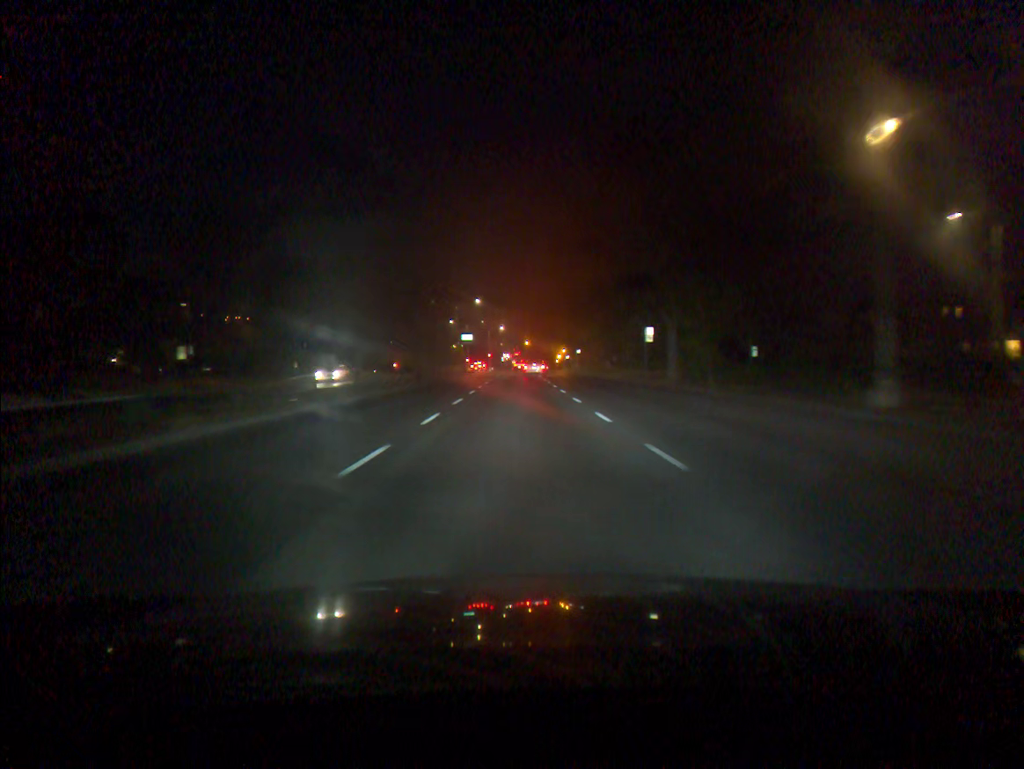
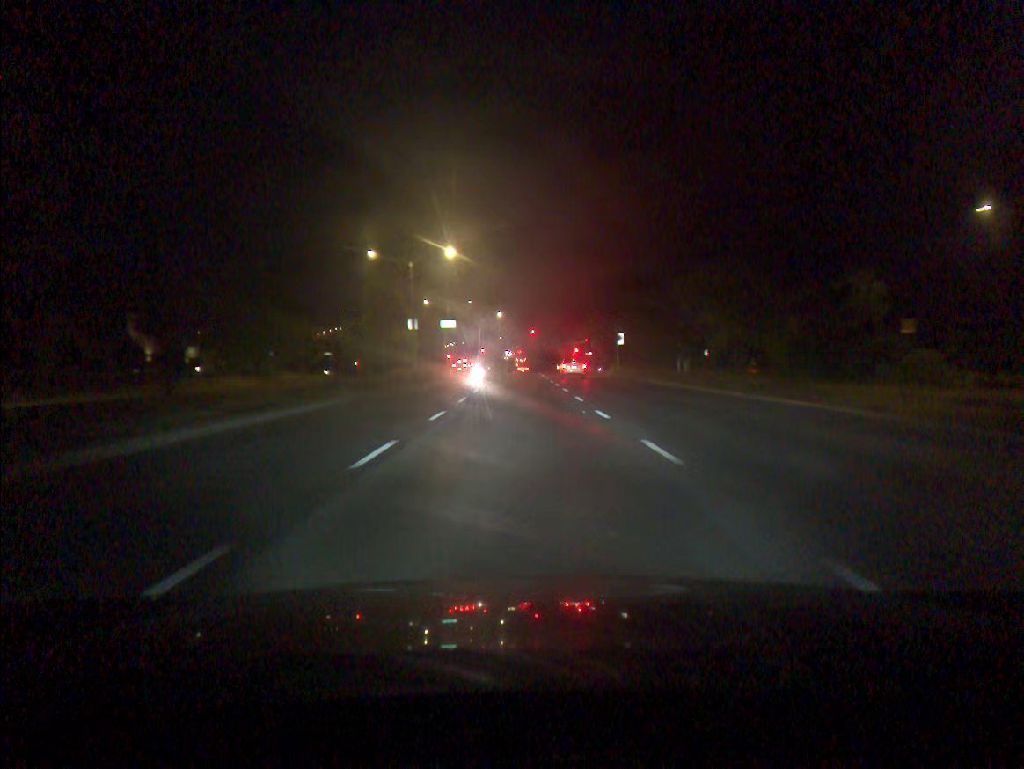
(-0.1, +43.0) m; 0°
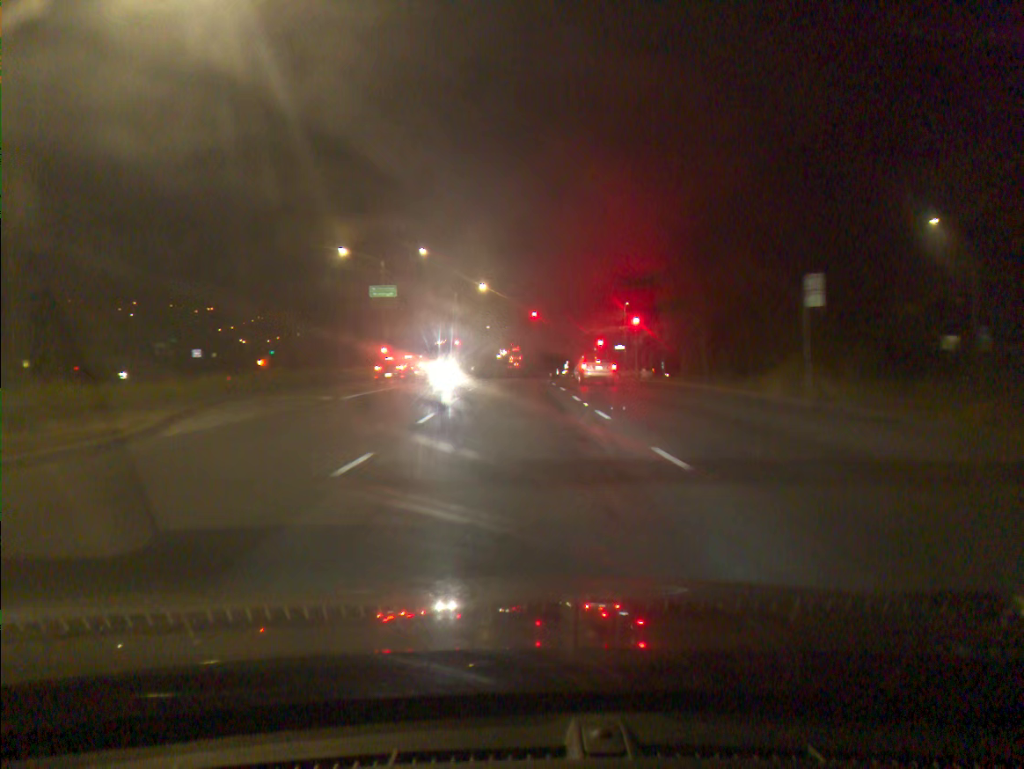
(+0.1, +45.0) m; 0°
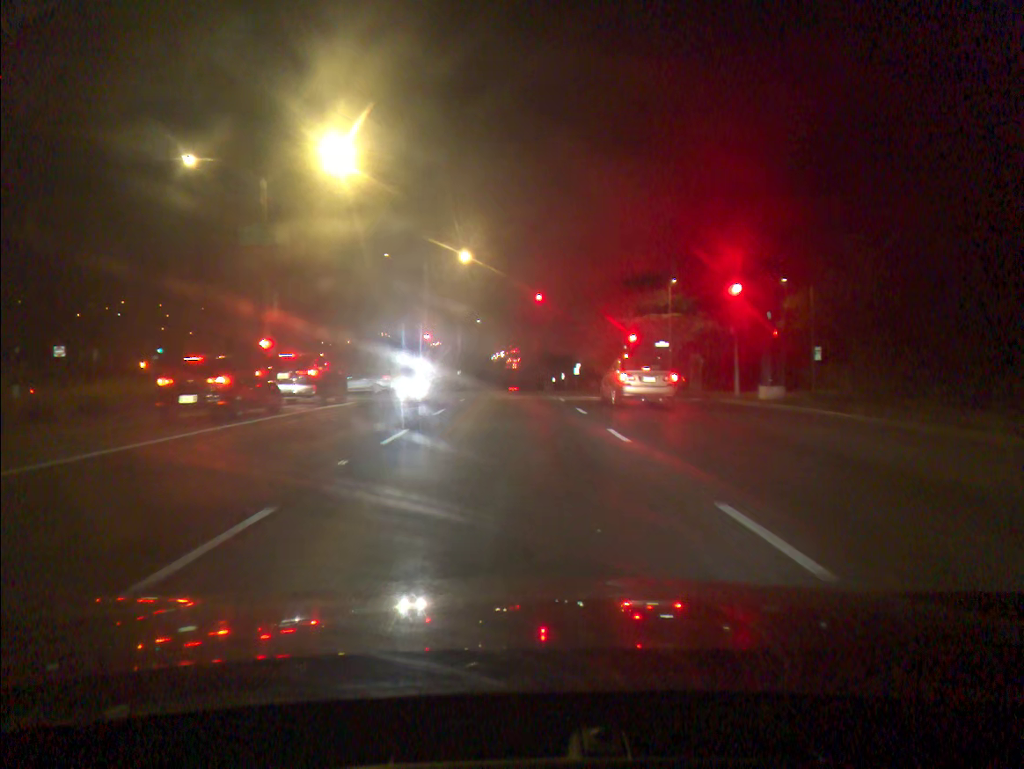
(0.0, +25.9) m; 0°
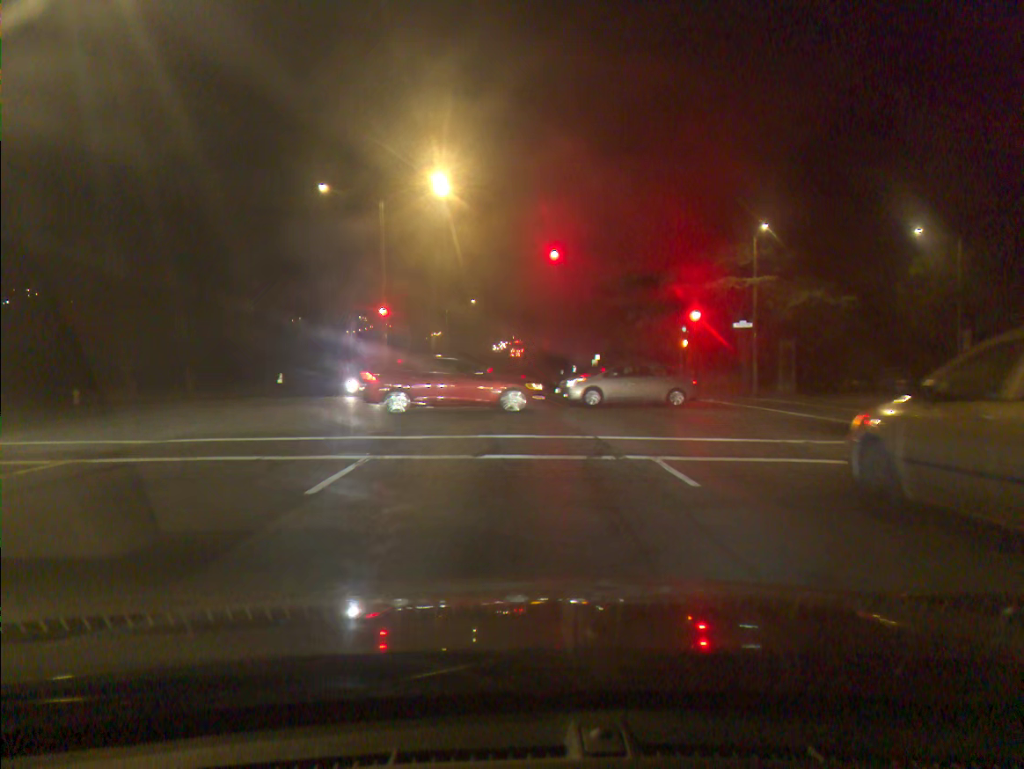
(-0.1, +20.3) m; 0°
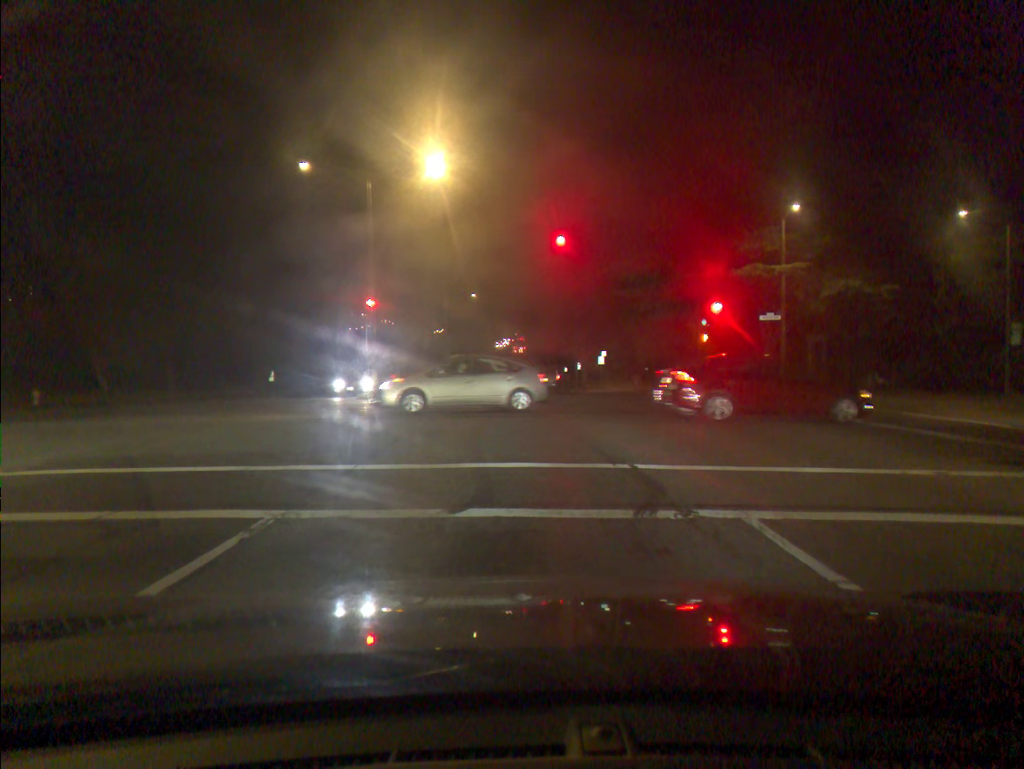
(0.0, +3.9) m; 0°
